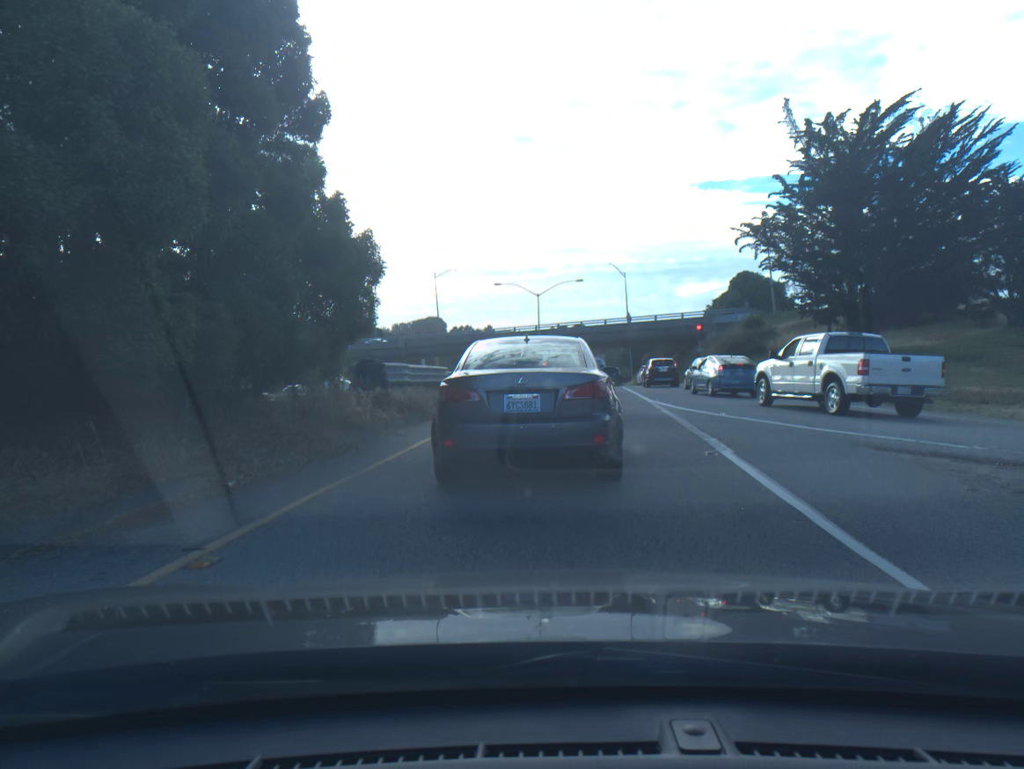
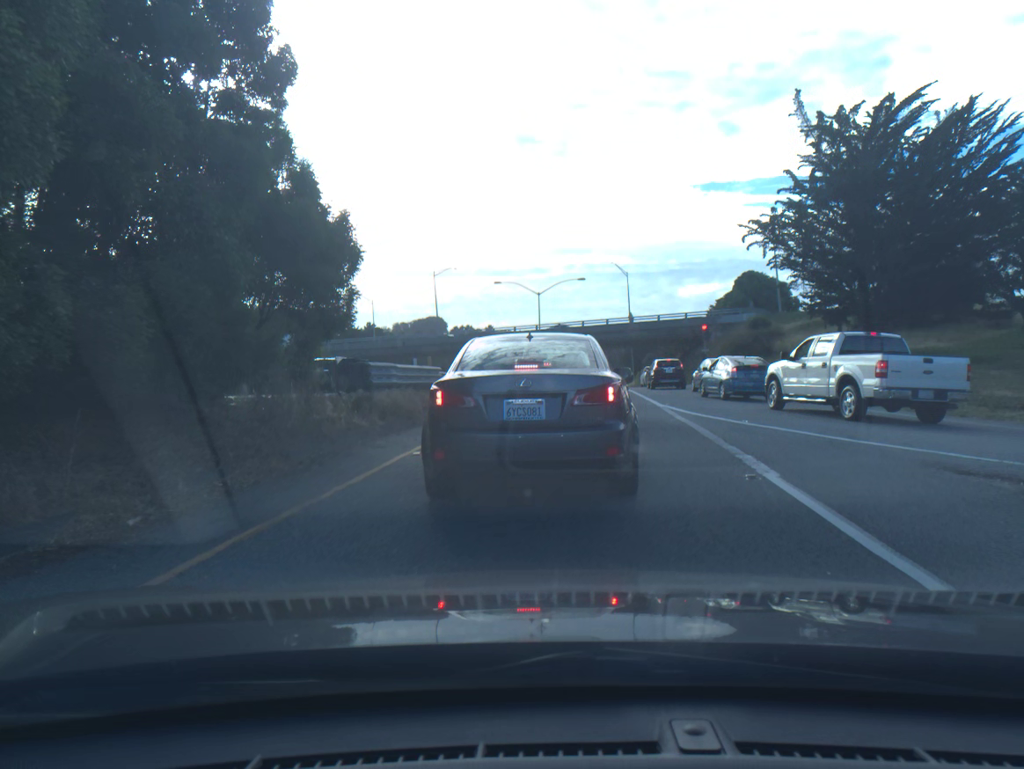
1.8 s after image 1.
(-0.1, +1.9) m; 0°
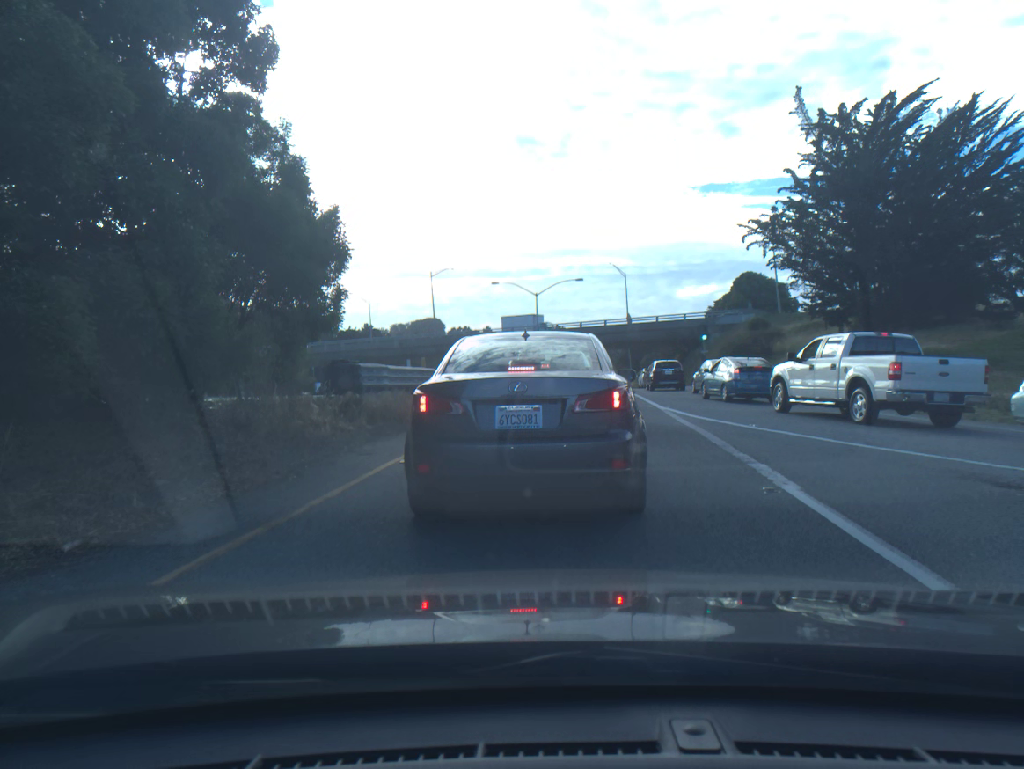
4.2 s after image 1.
(0.0, +0.7) m; 0°
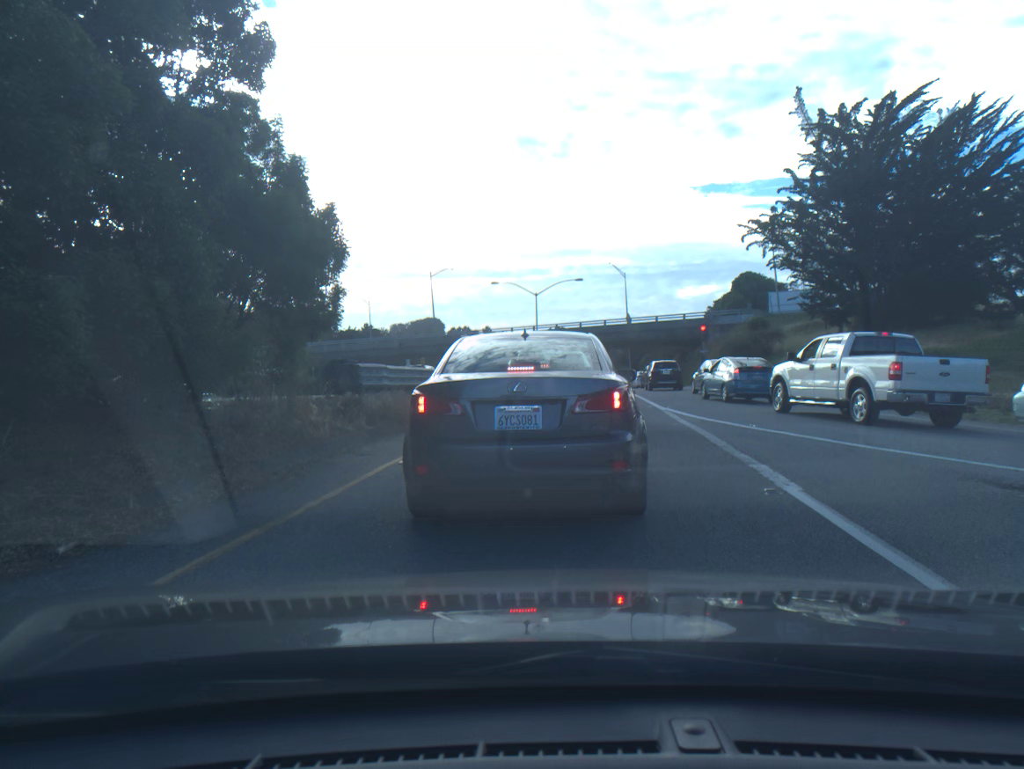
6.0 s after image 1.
(0.0, 0.0) m; 0°
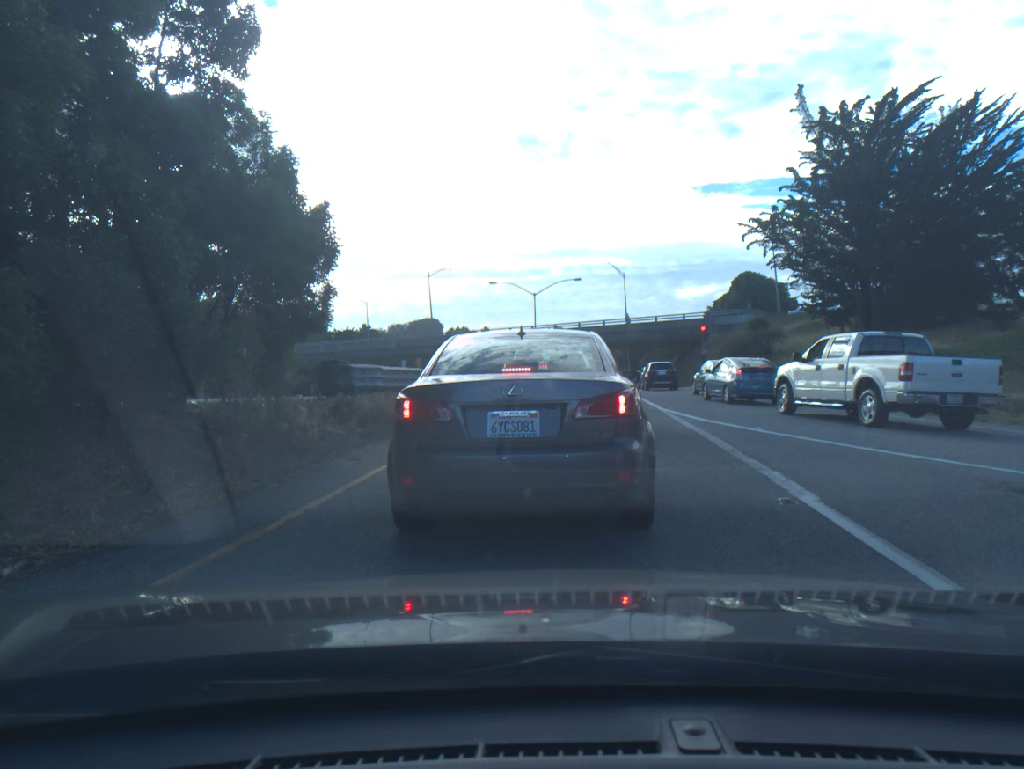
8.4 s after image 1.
(0.0, +0.4) m; 0°
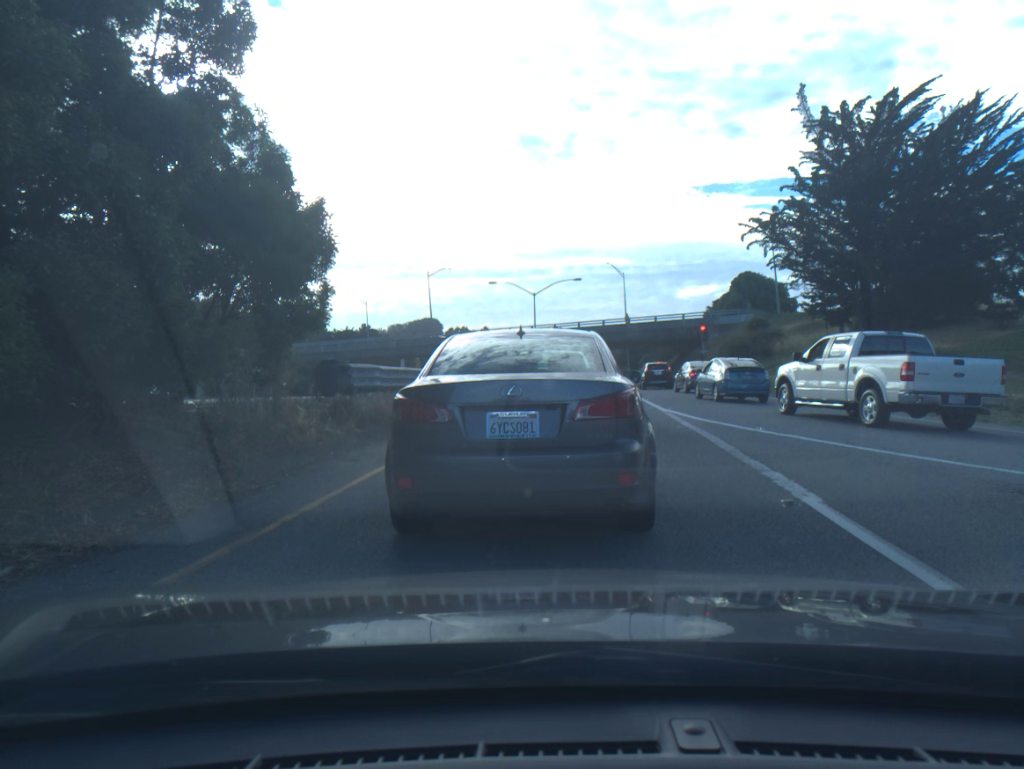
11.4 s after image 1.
(-0.1, 0.0) m; 0°
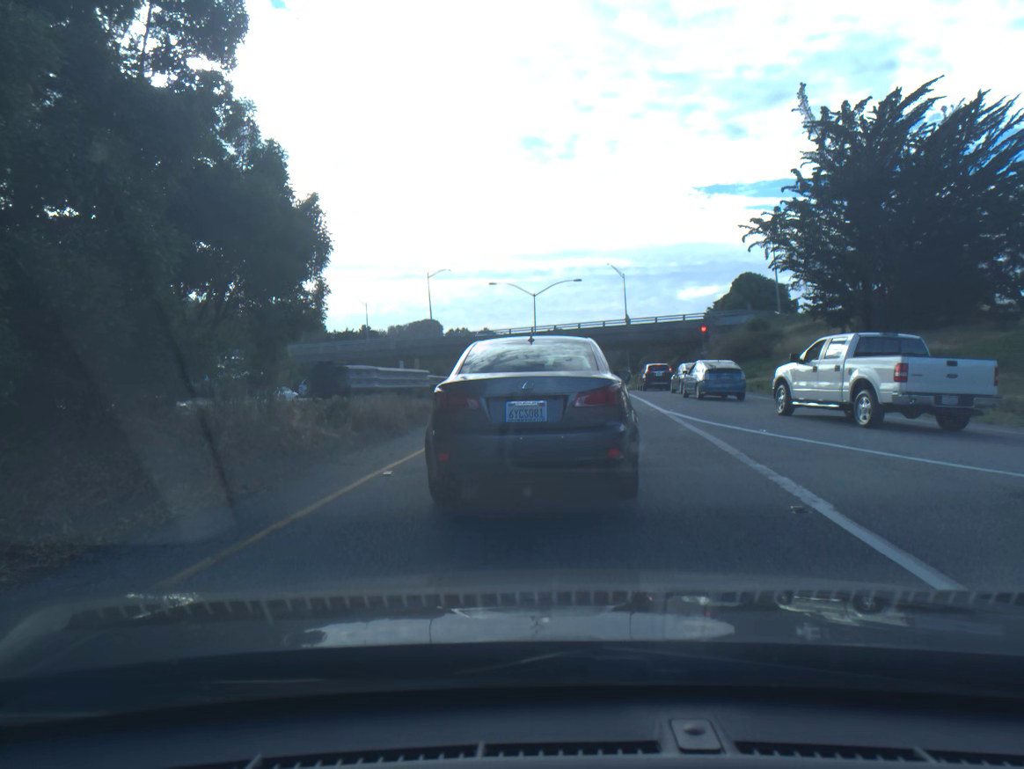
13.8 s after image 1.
(-0.1, +0.2) m; 0°
